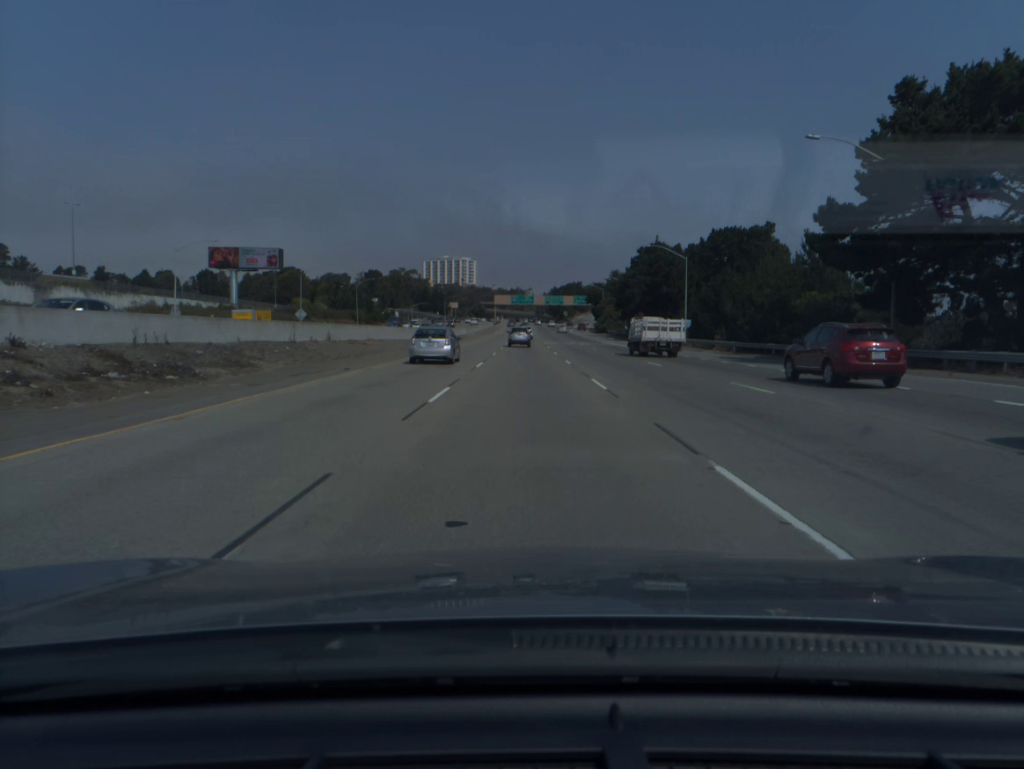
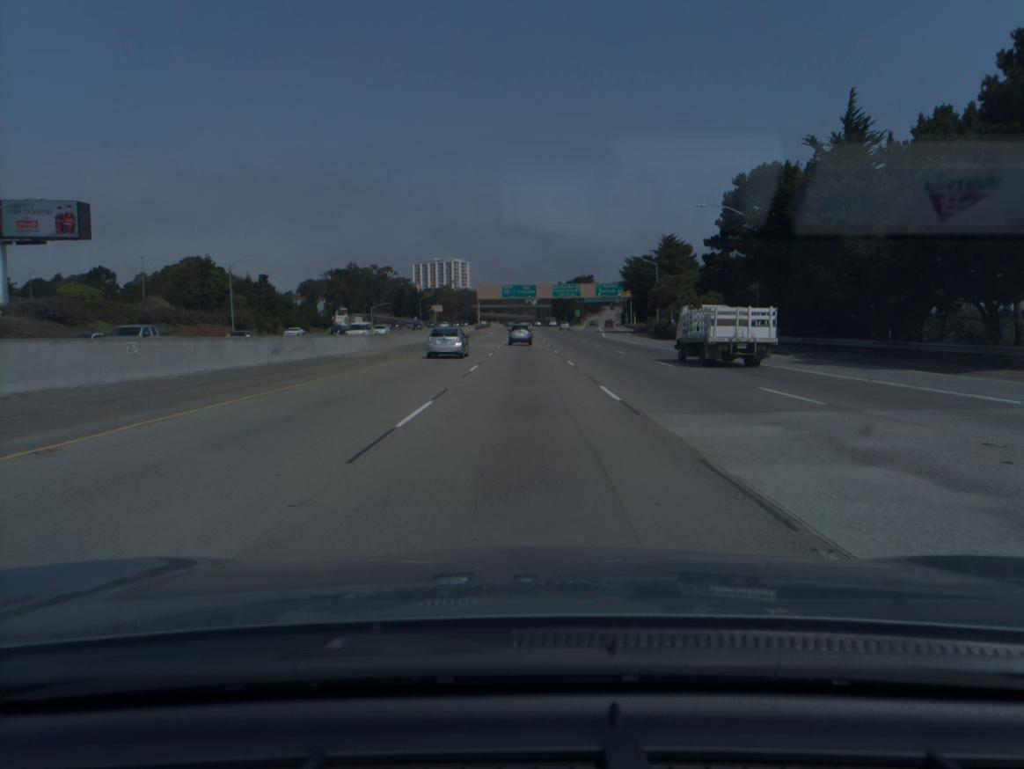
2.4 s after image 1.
(+0.1, +76.5) m; 0°
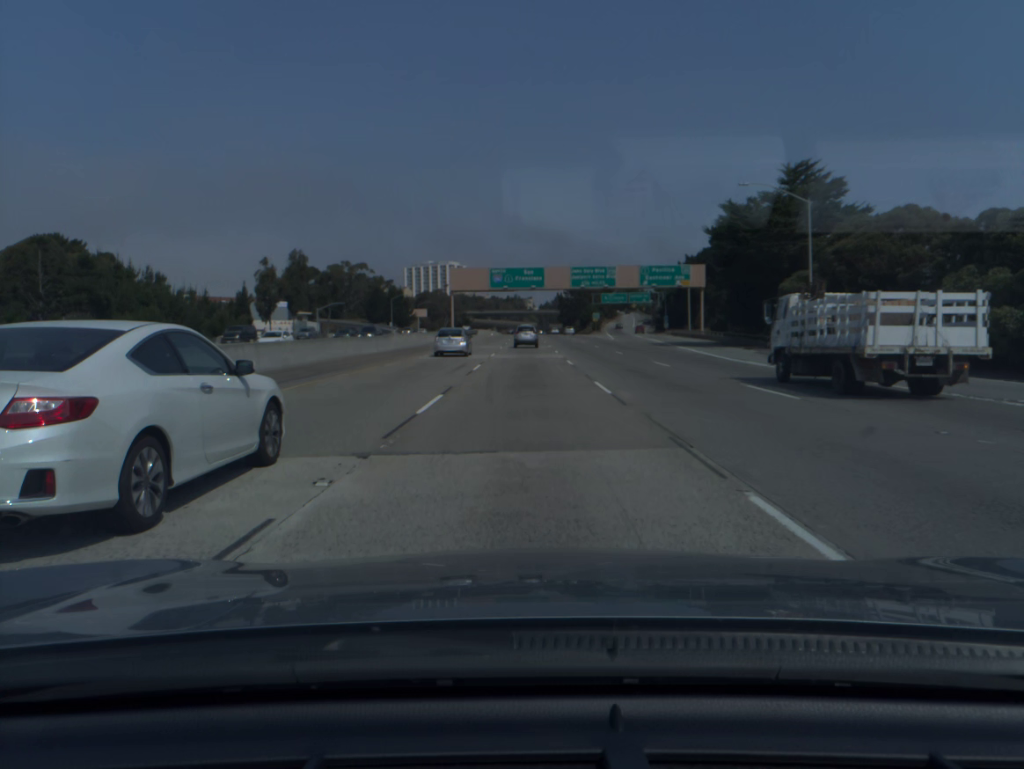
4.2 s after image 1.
(-0.1, +56.6) m; 0°
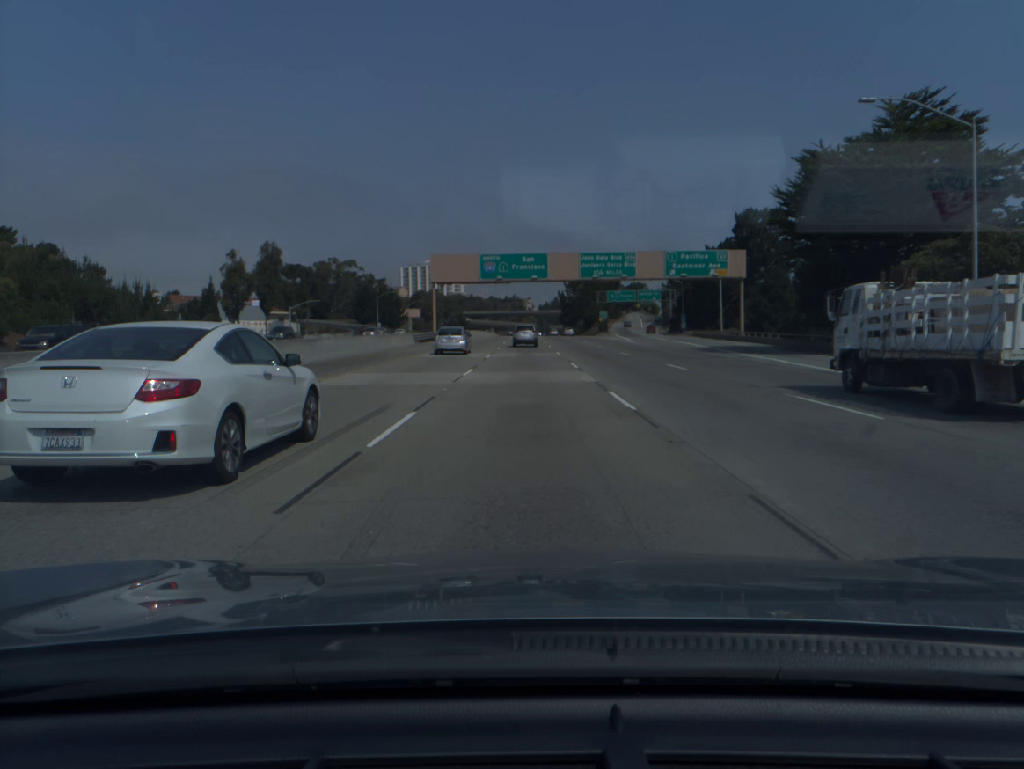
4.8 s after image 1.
(0.0, +18.5) m; 0°
